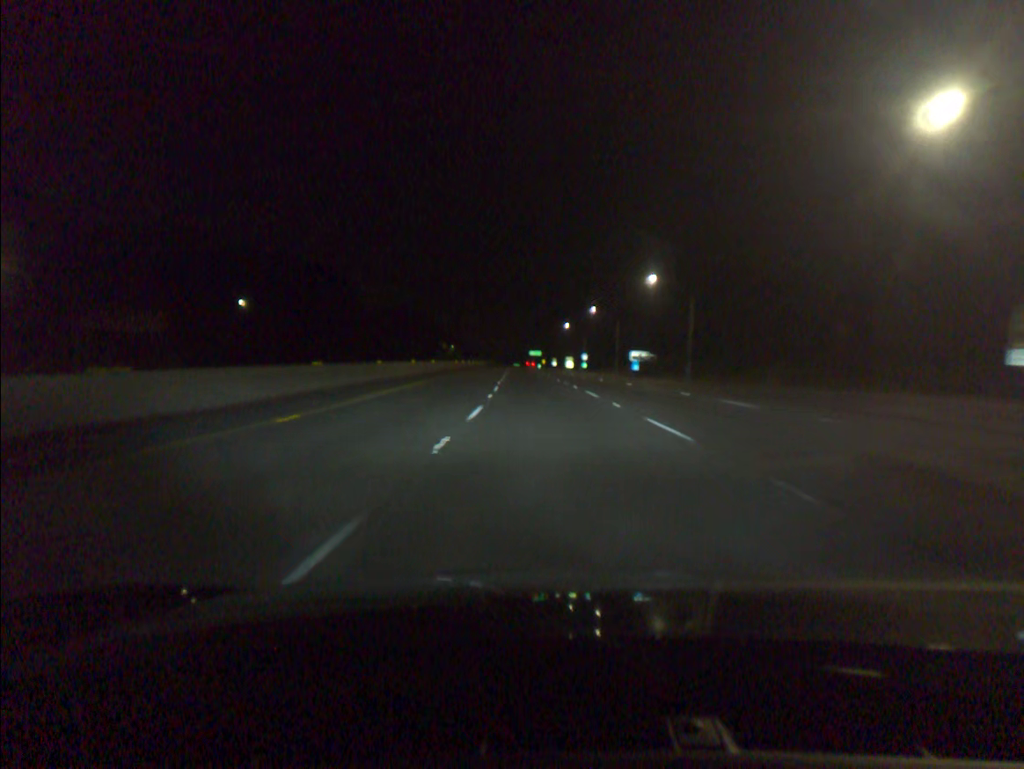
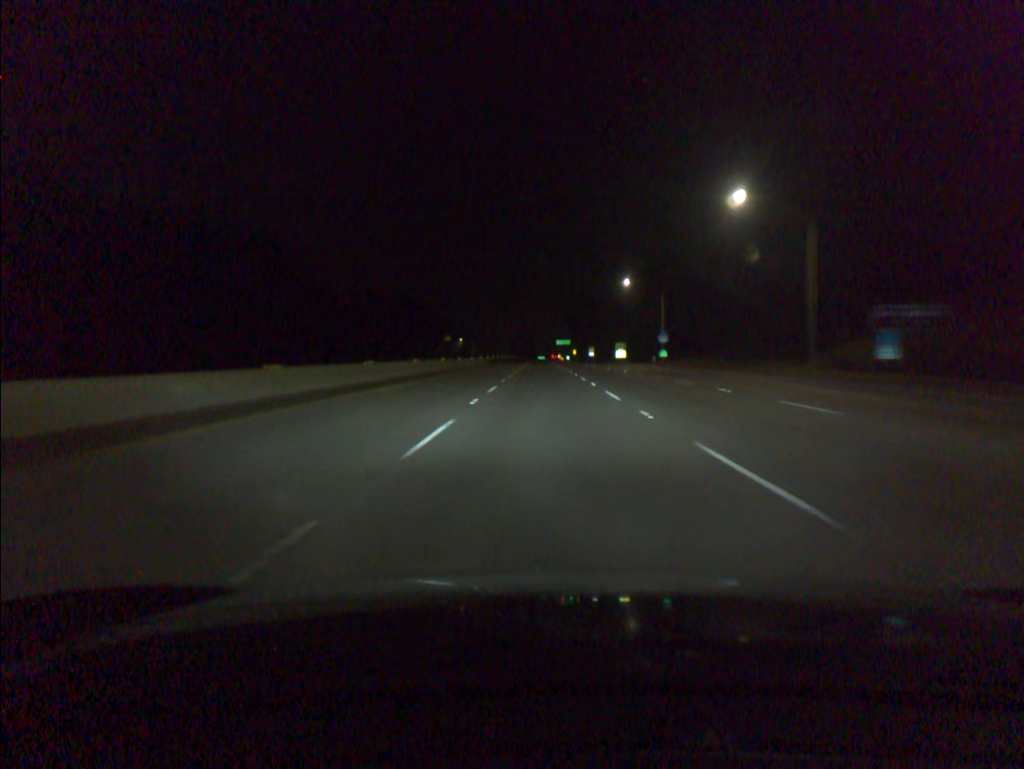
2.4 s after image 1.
(-1.9, +79.0) m; -2°
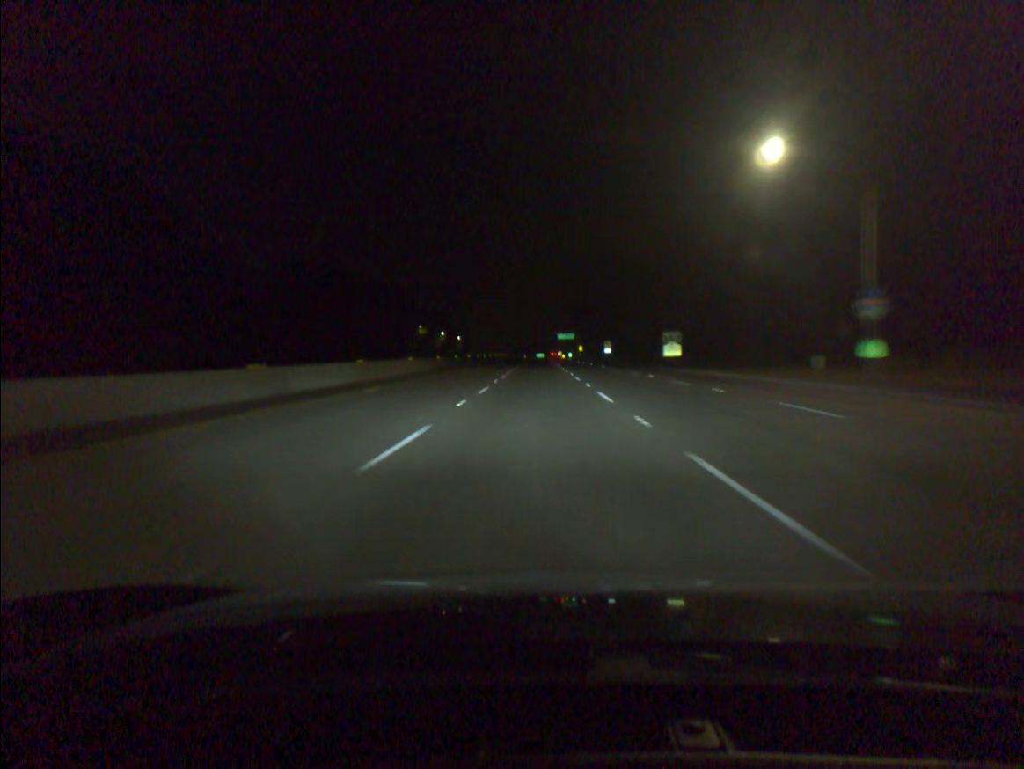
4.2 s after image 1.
(+0.1, +59.2) m; 0°
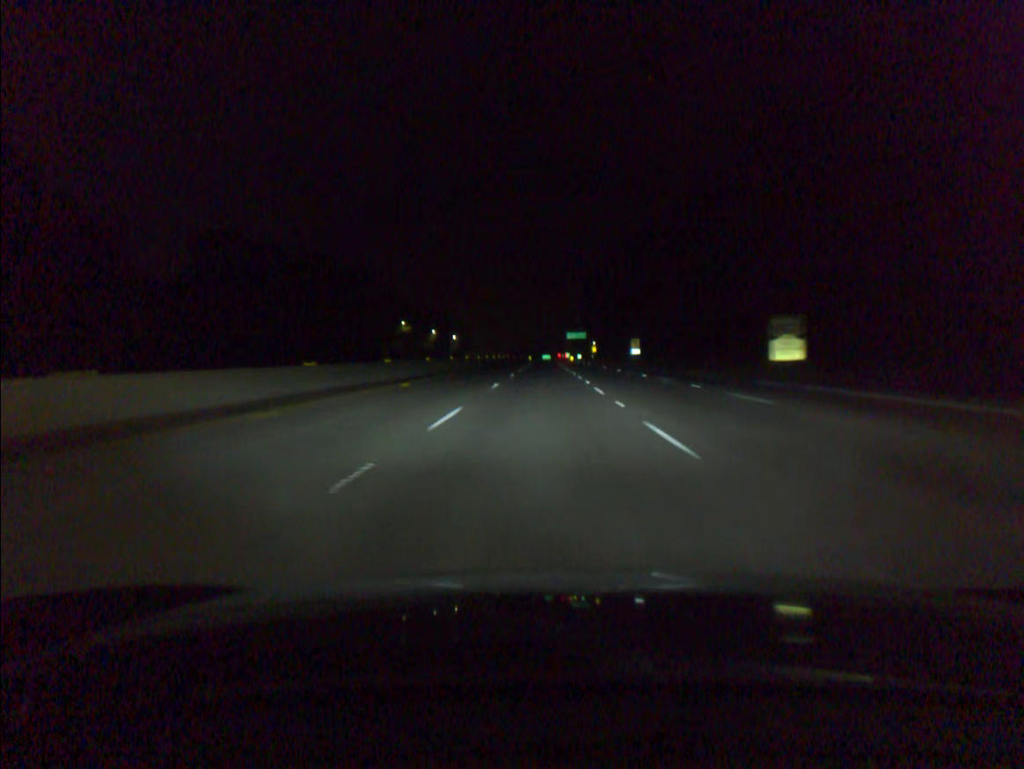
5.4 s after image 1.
(-0.1, +39.3) m; 0°
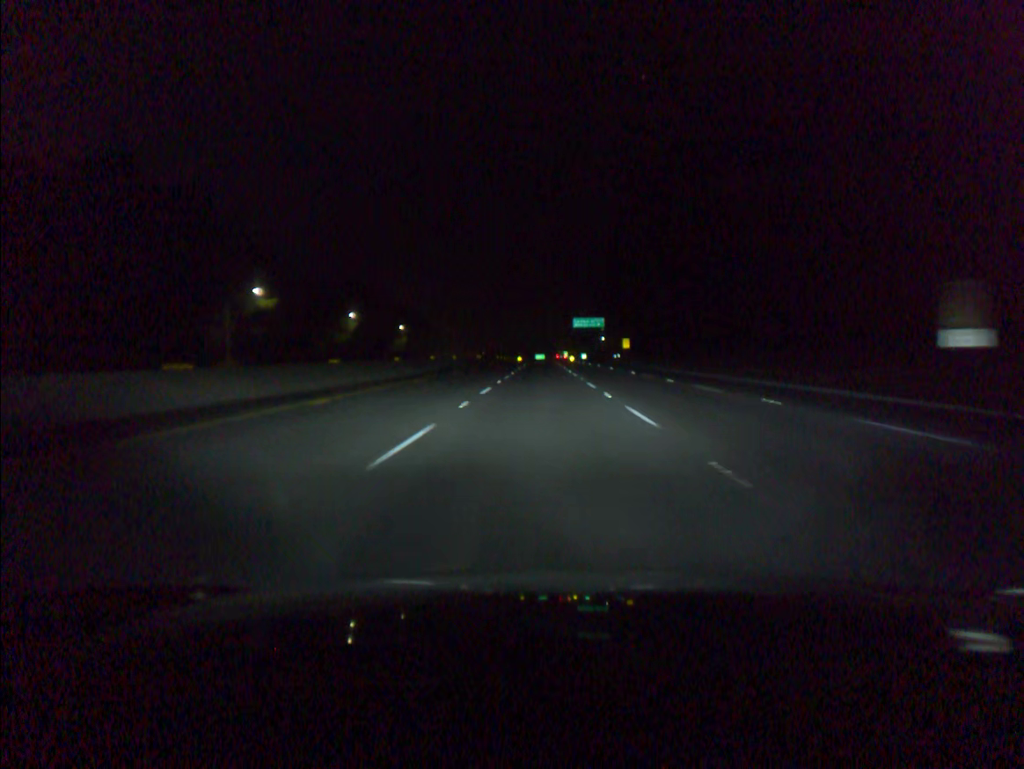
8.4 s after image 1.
(+0.3, +98.2) m; 0°
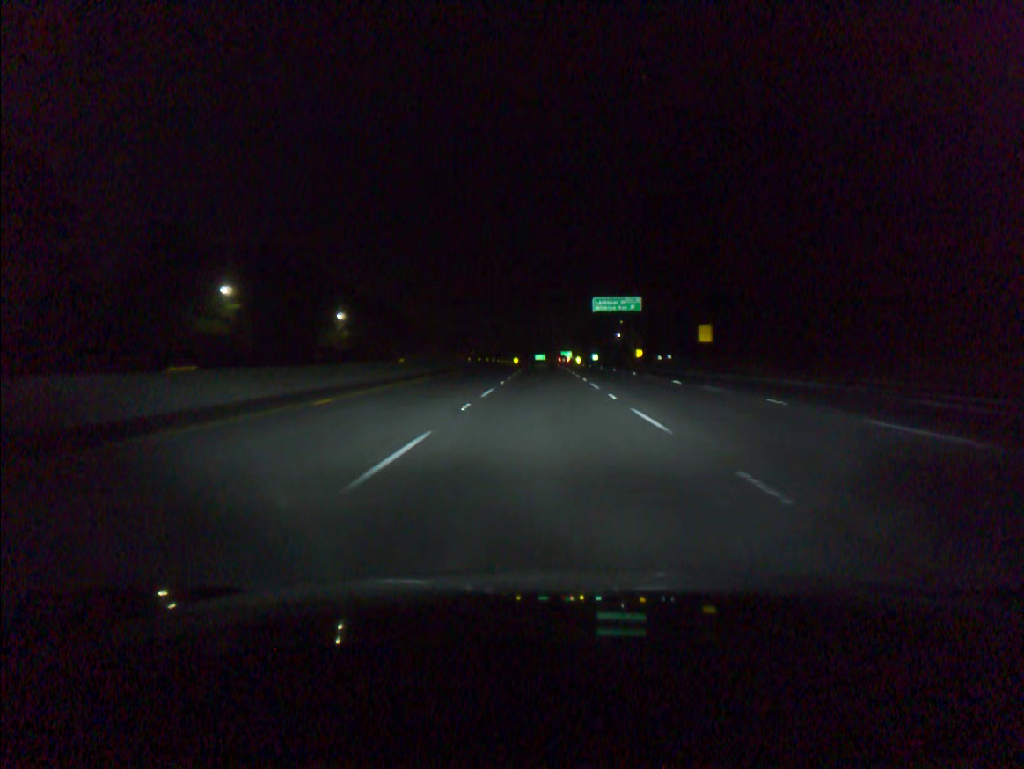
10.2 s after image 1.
(-0.1, +58.9) m; 0°
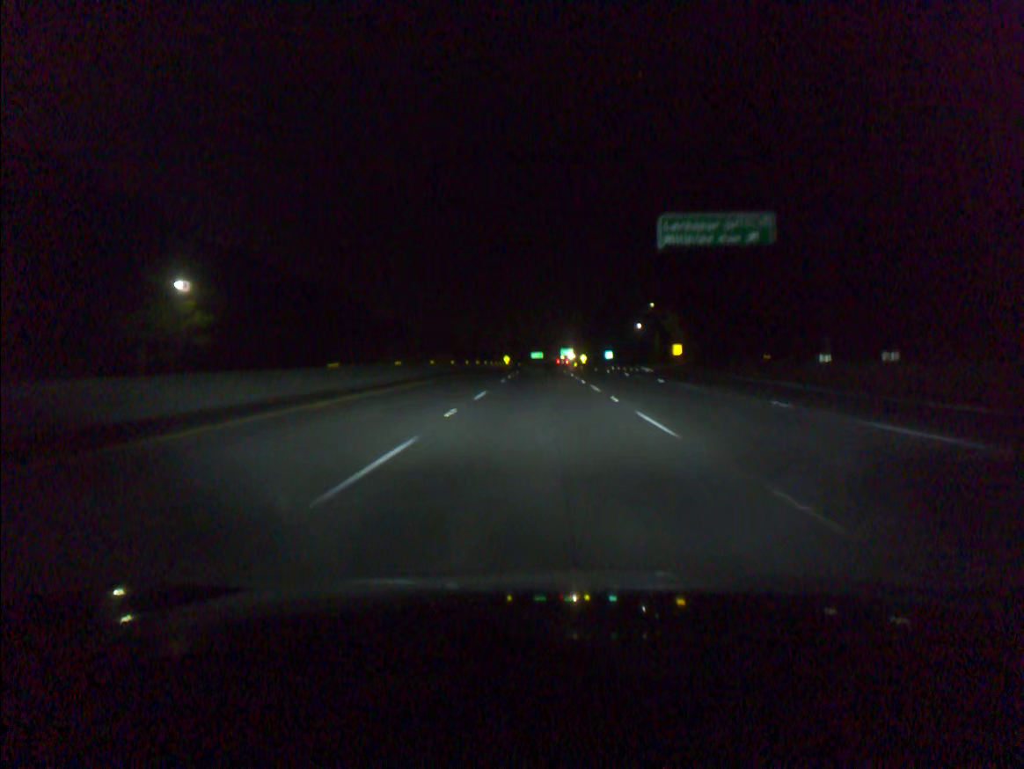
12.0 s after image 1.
(+0.1, +58.9) m; 0°
